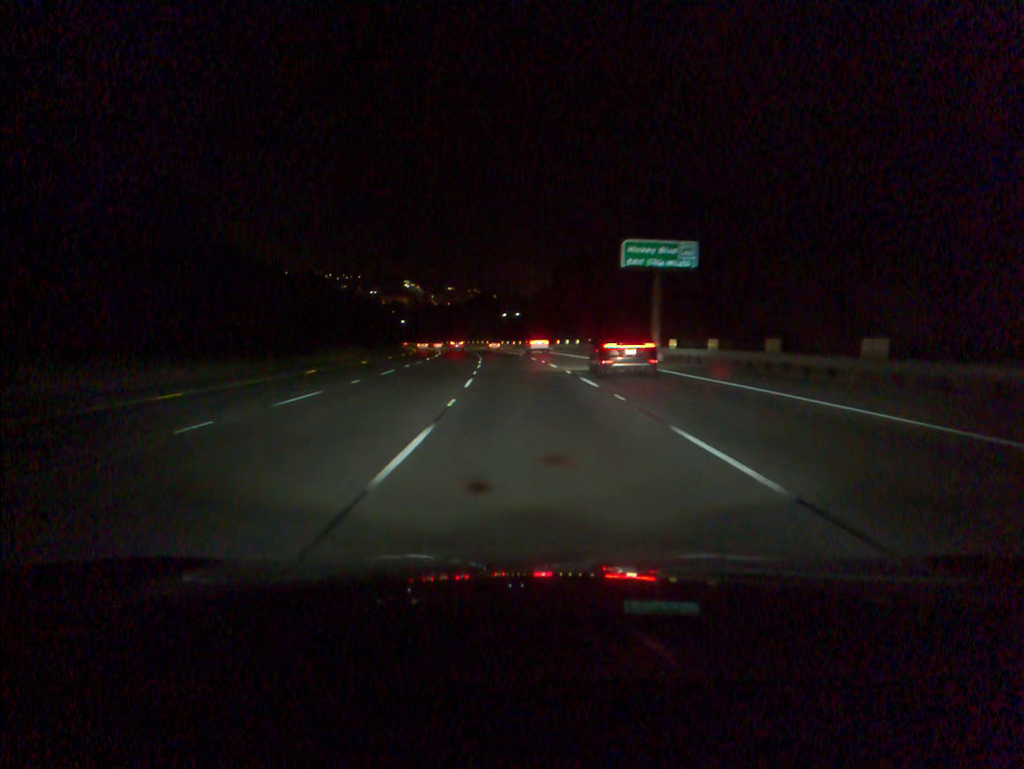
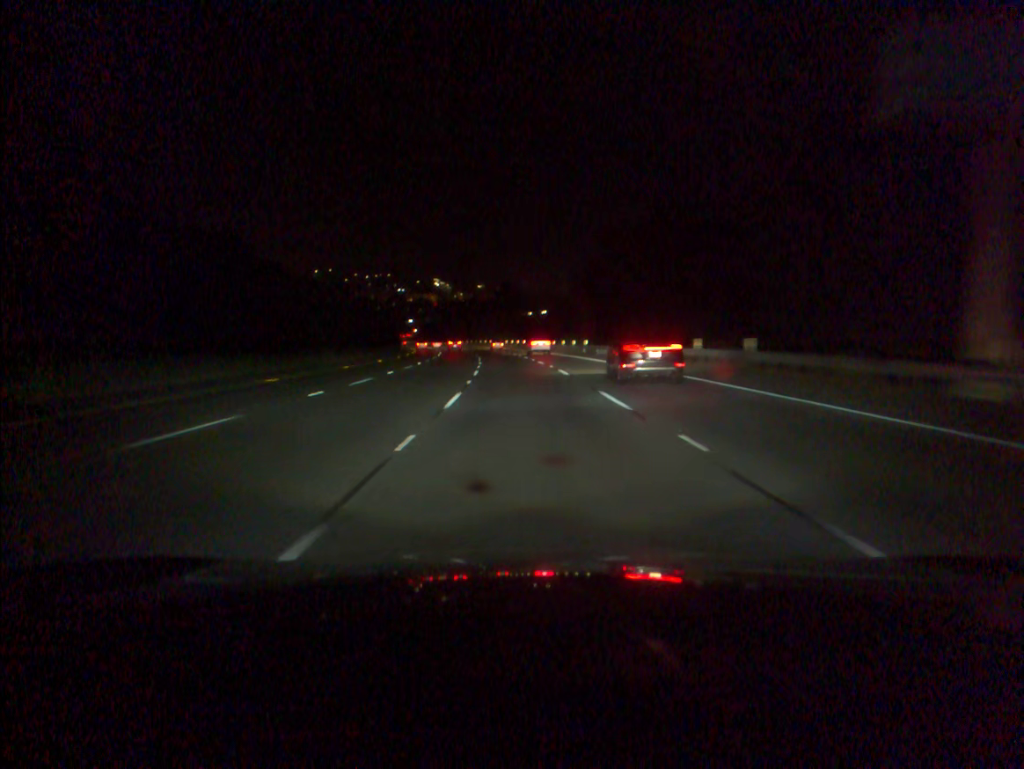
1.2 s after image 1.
(-0.6, +35.6) m; -2°
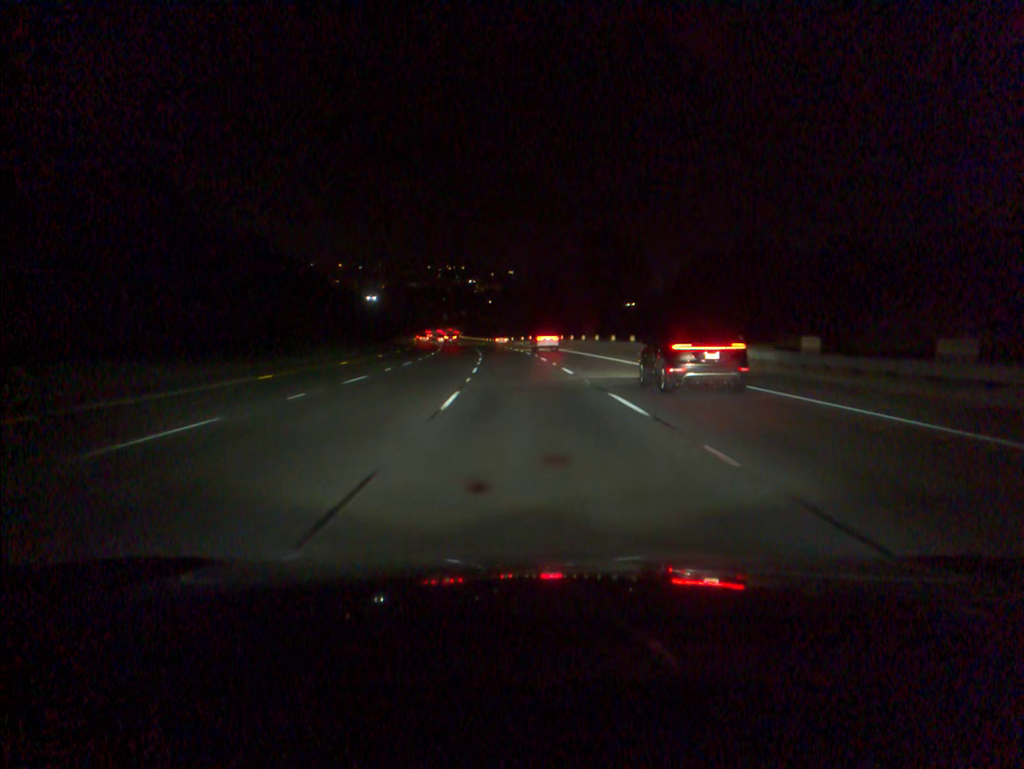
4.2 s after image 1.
(-4.3, +88.6) m; -5°
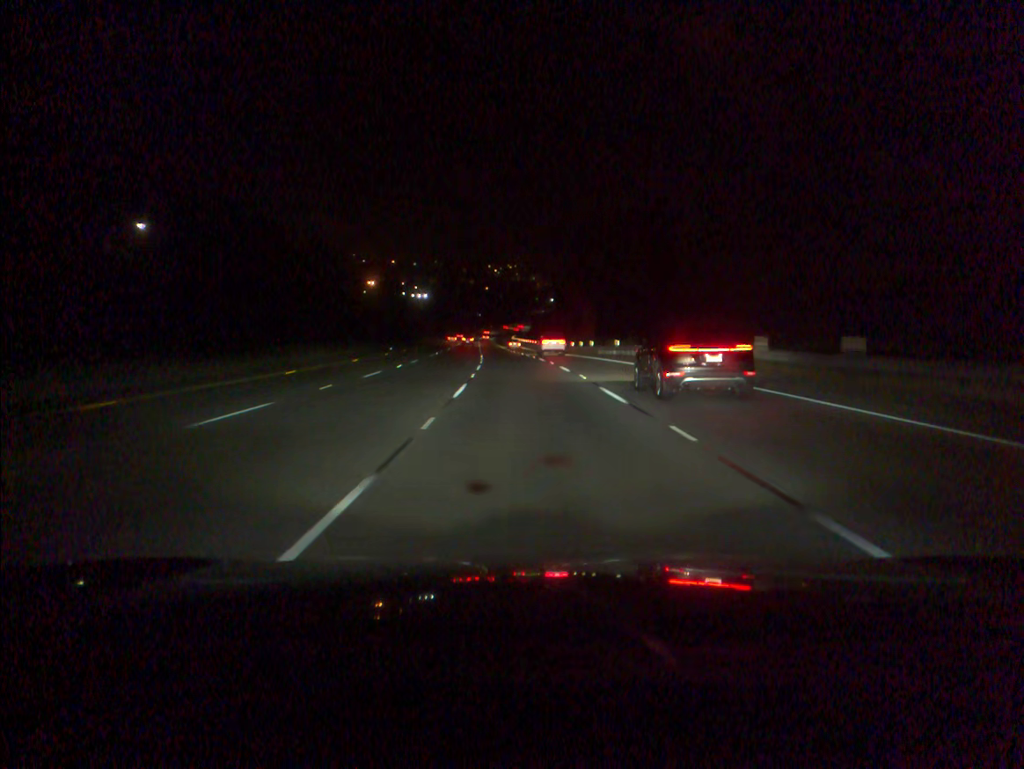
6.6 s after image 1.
(-2.7, +70.5) m; -4°
